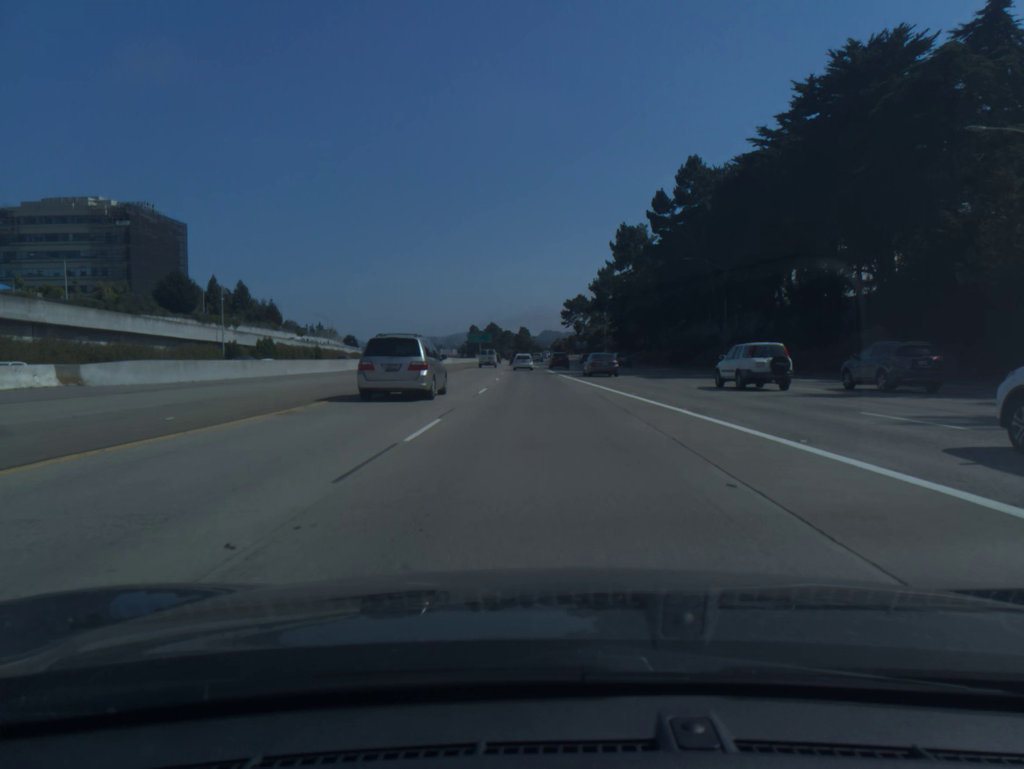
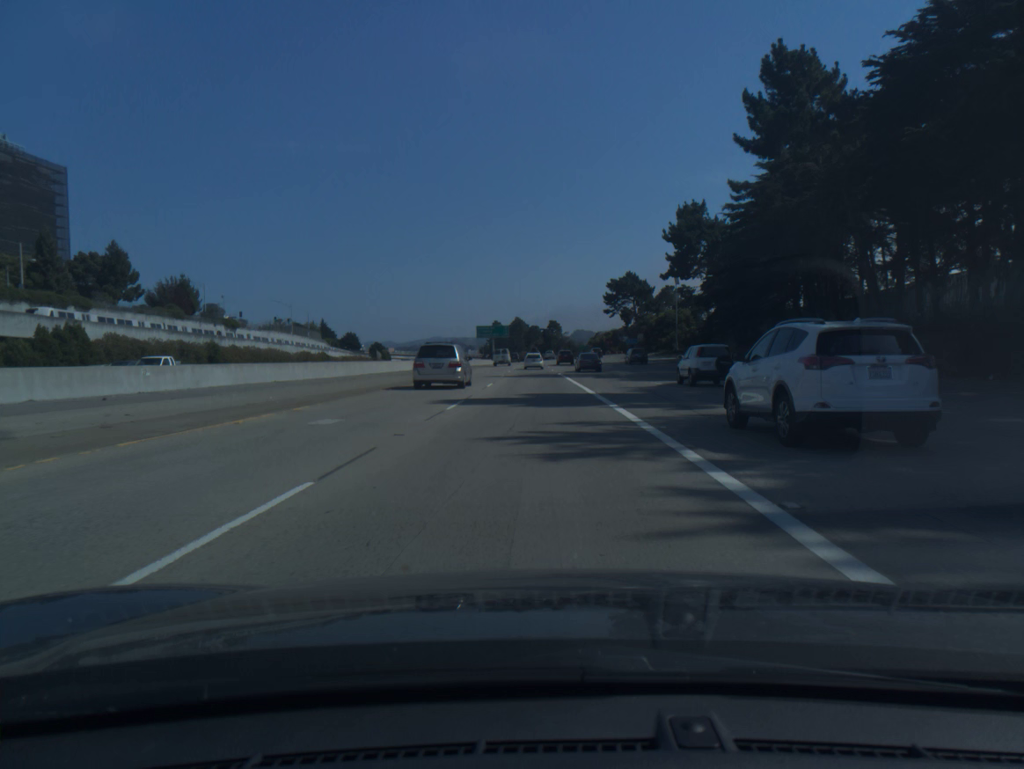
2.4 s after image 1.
(-0.8, +65.6) m; -2°
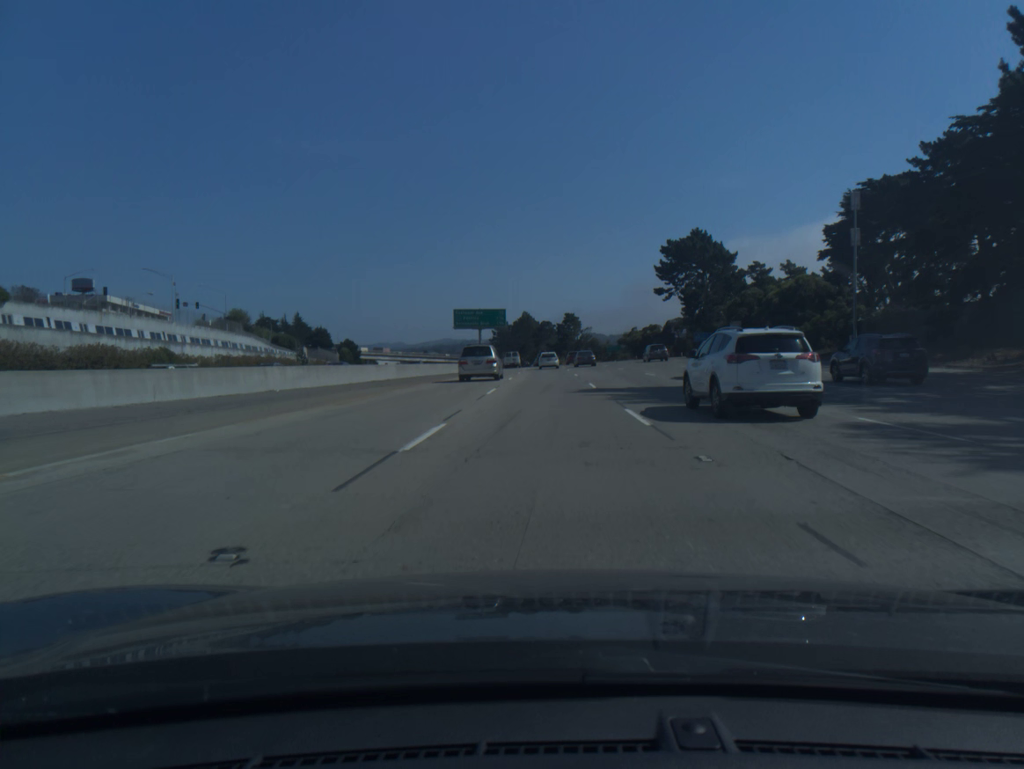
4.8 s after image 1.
(-1.0, +67.3) m; -1°
